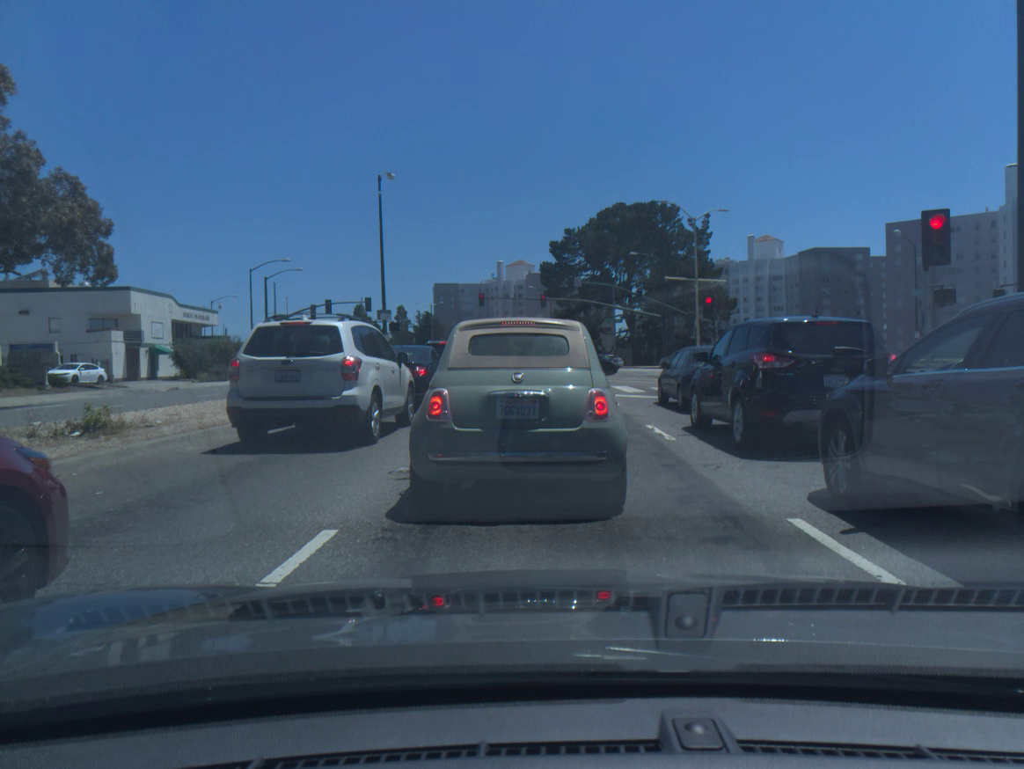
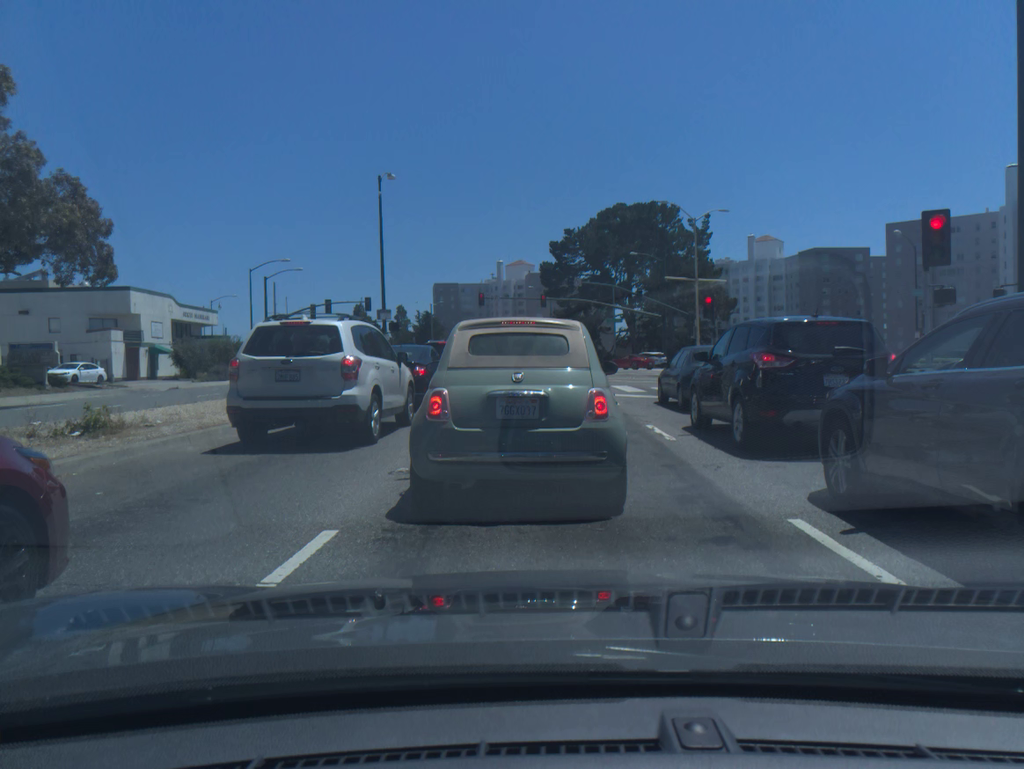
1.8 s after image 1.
(0.0, 0.0) m; 0°
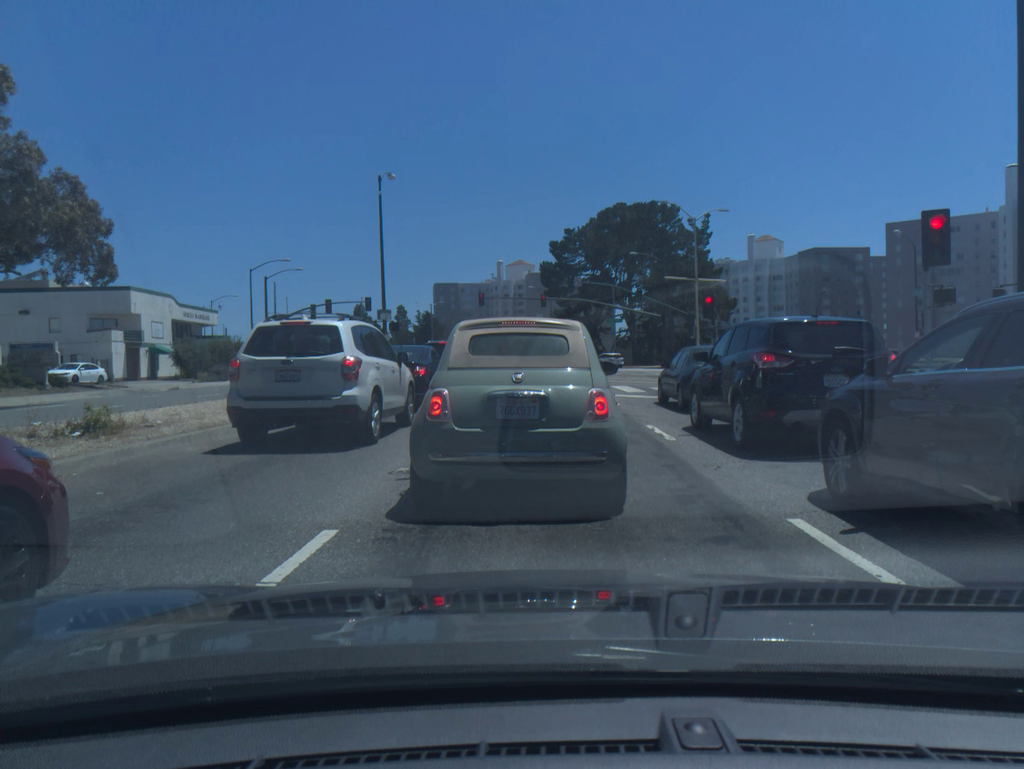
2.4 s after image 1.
(0.0, 0.0) m; 0°
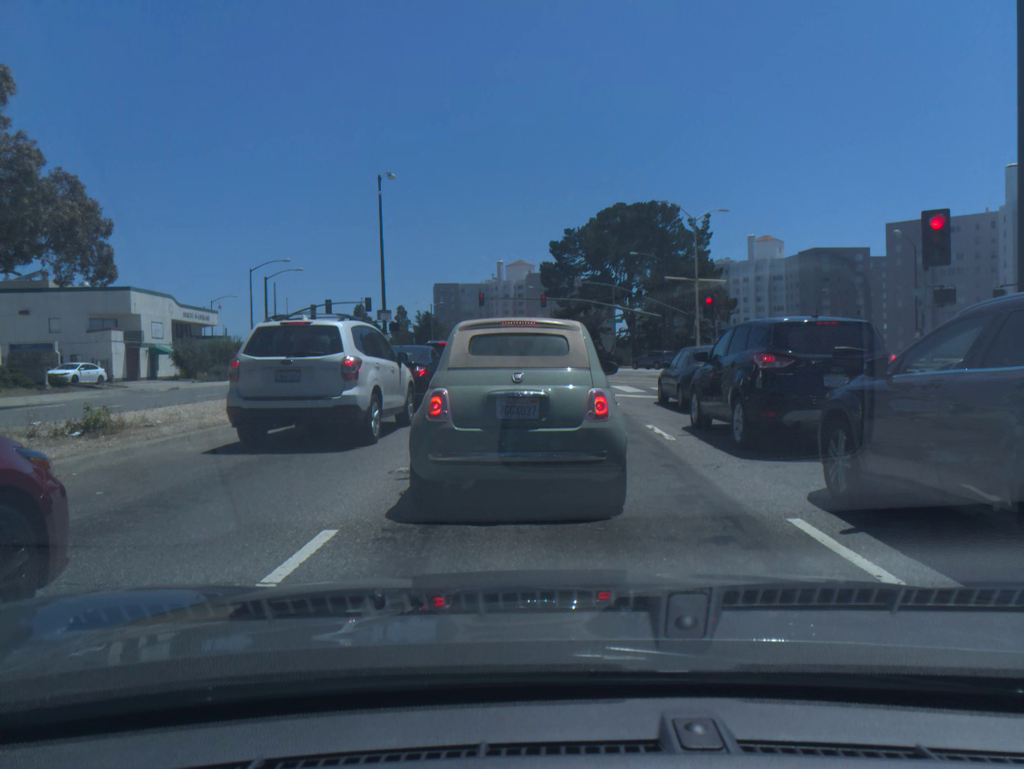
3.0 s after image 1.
(0.0, 0.0) m; 0°
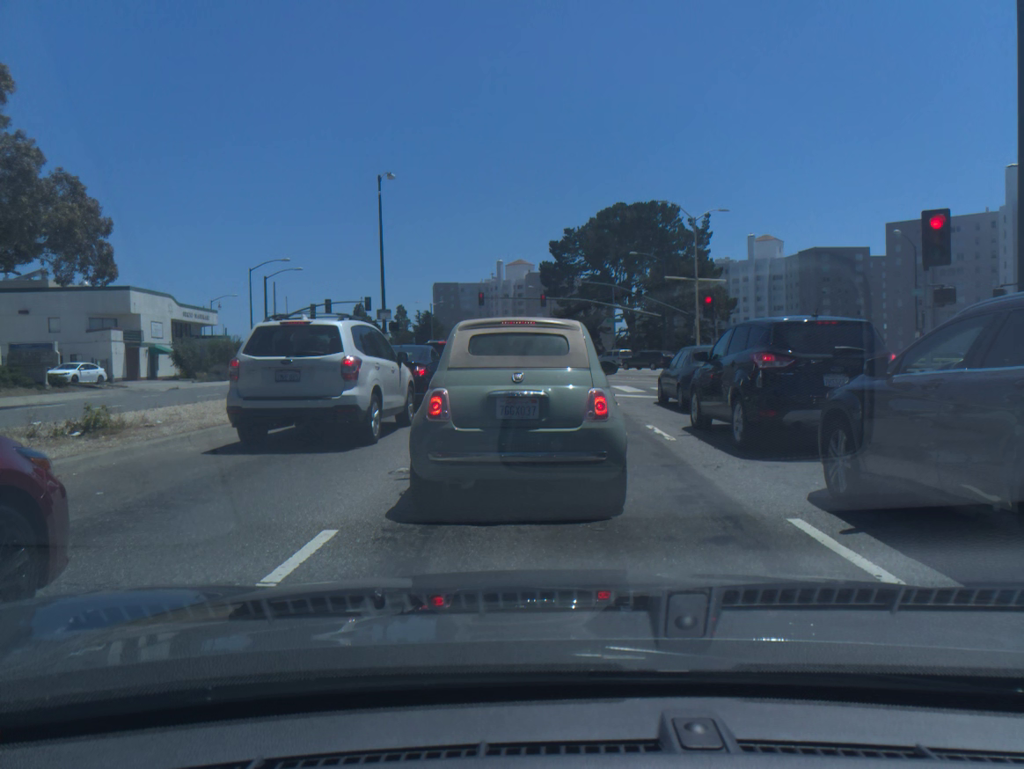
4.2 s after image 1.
(0.0, +0.1) m; 0°
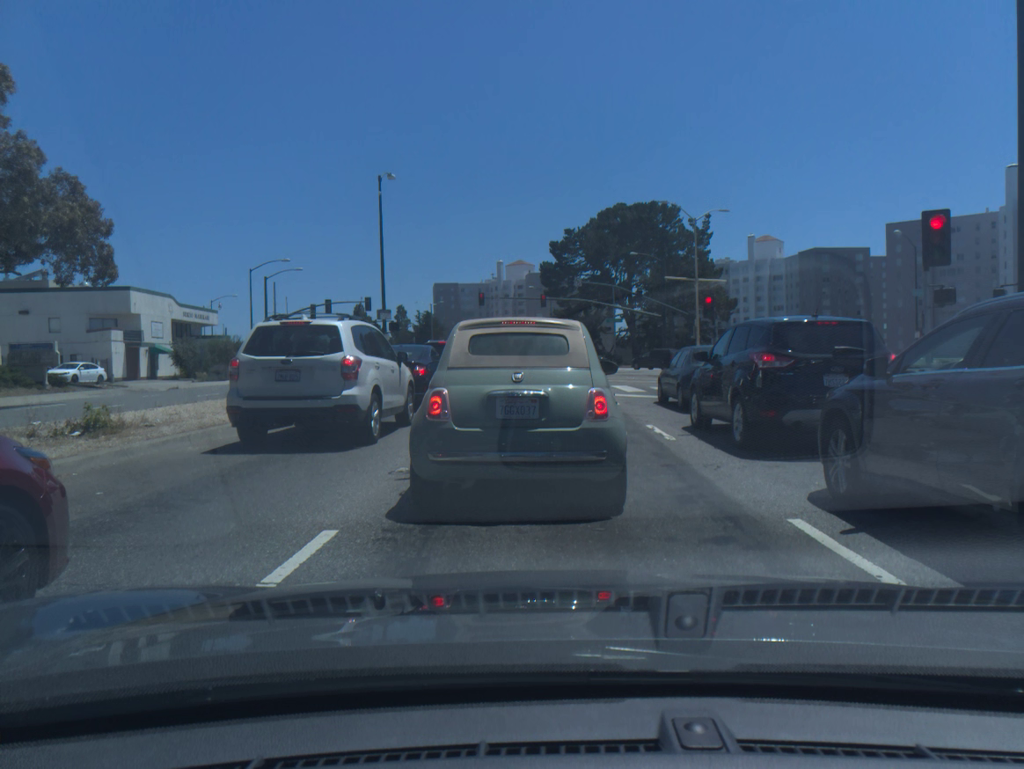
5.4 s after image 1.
(+0.1, +0.1) m; 0°
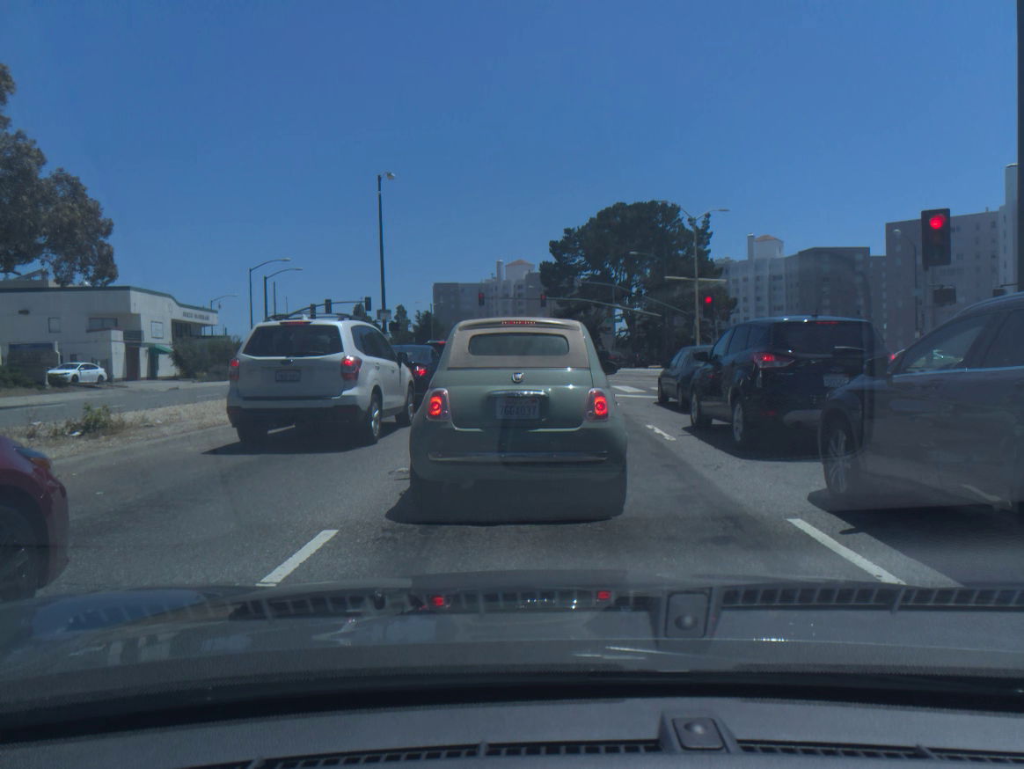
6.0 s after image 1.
(0.0, 0.0) m; 0°
